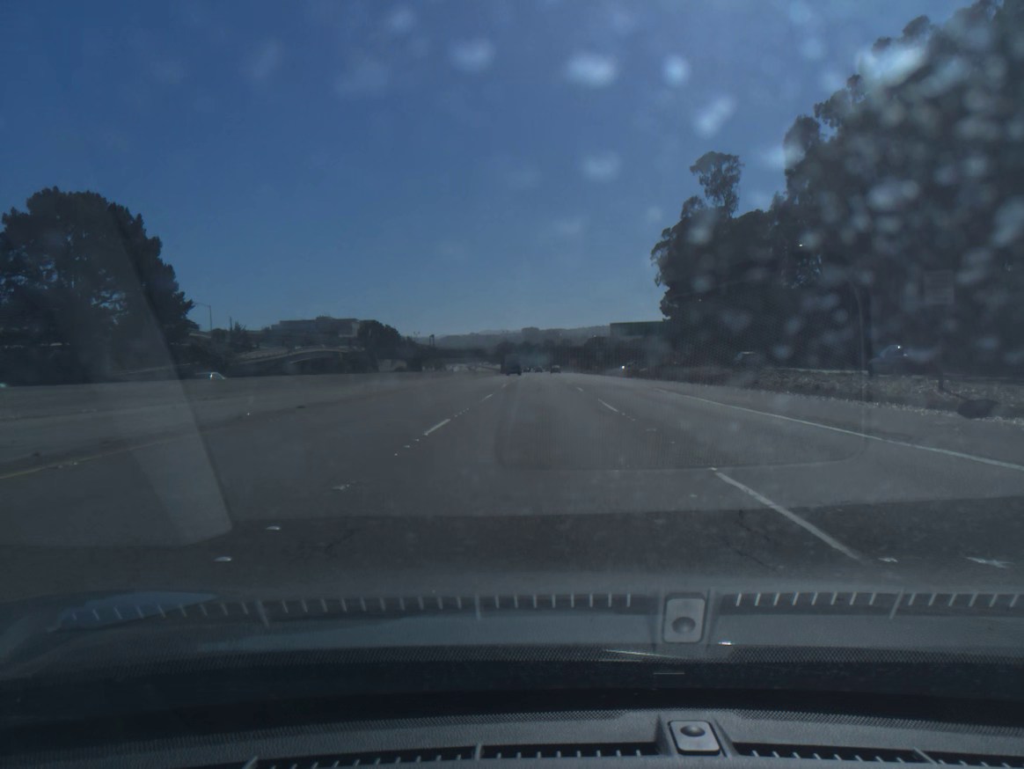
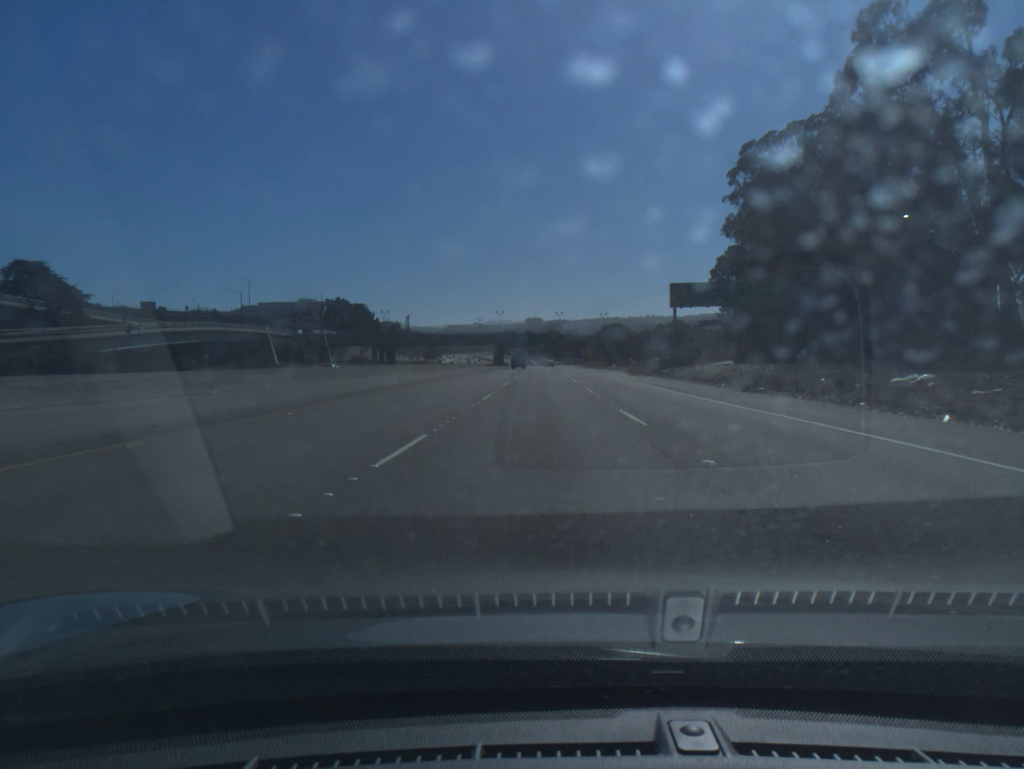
(-0.1, +63.3) m; 0°
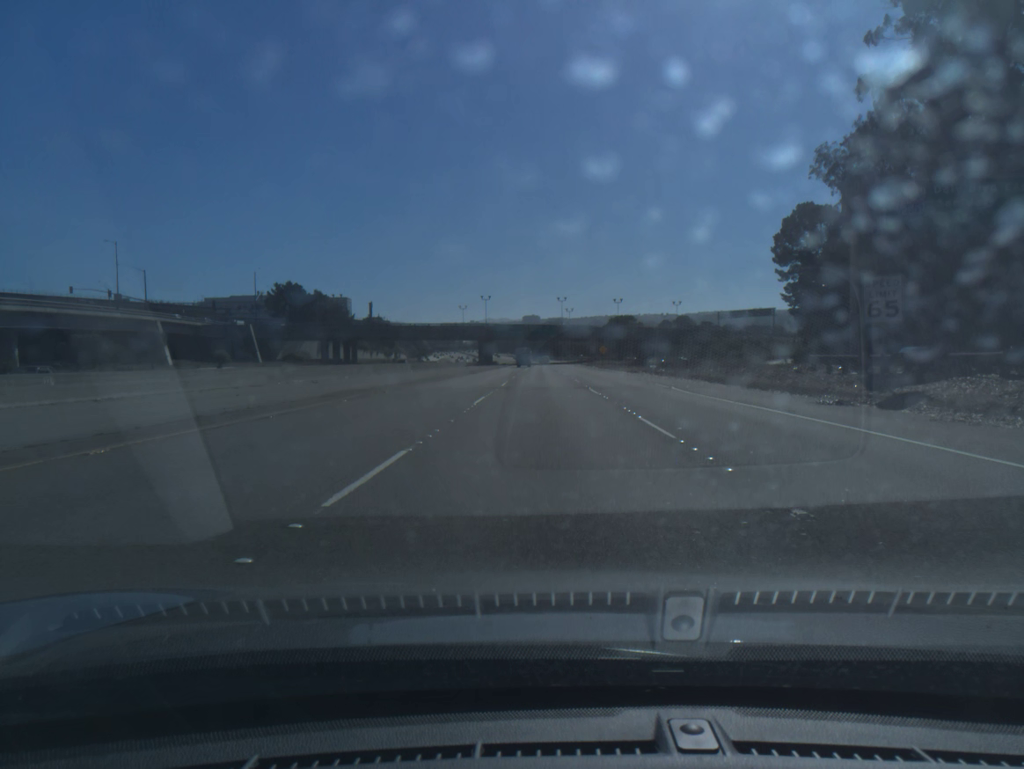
(0.0, +47.4) m; 0°
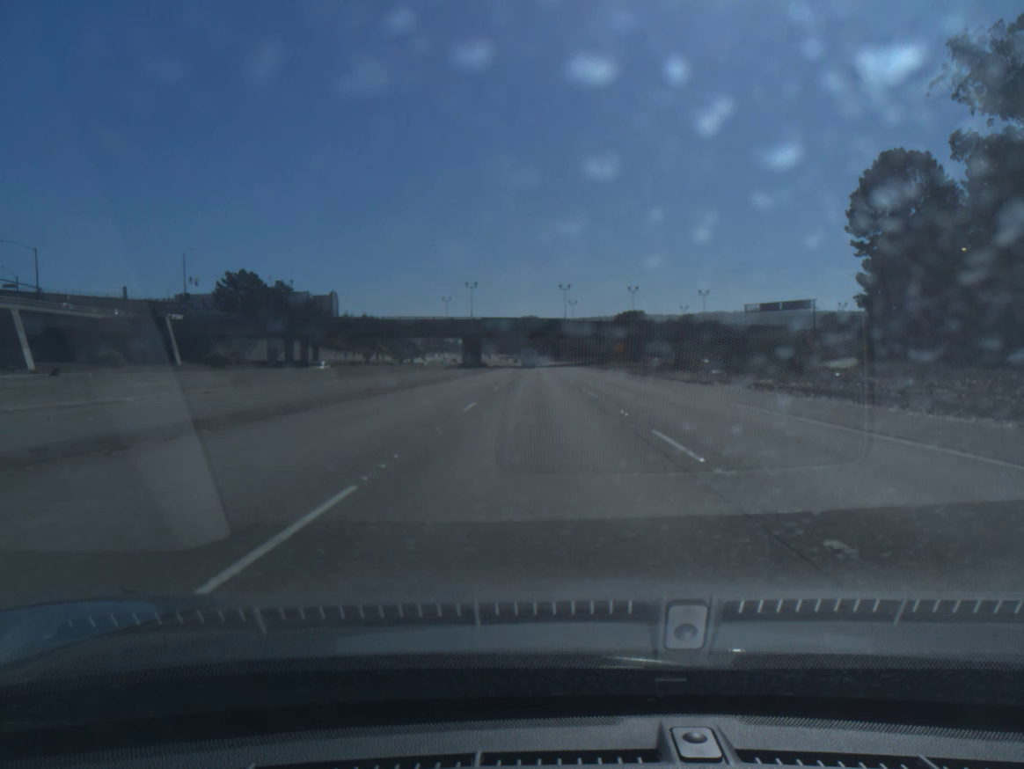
(+0.1, +31.5) m; 0°
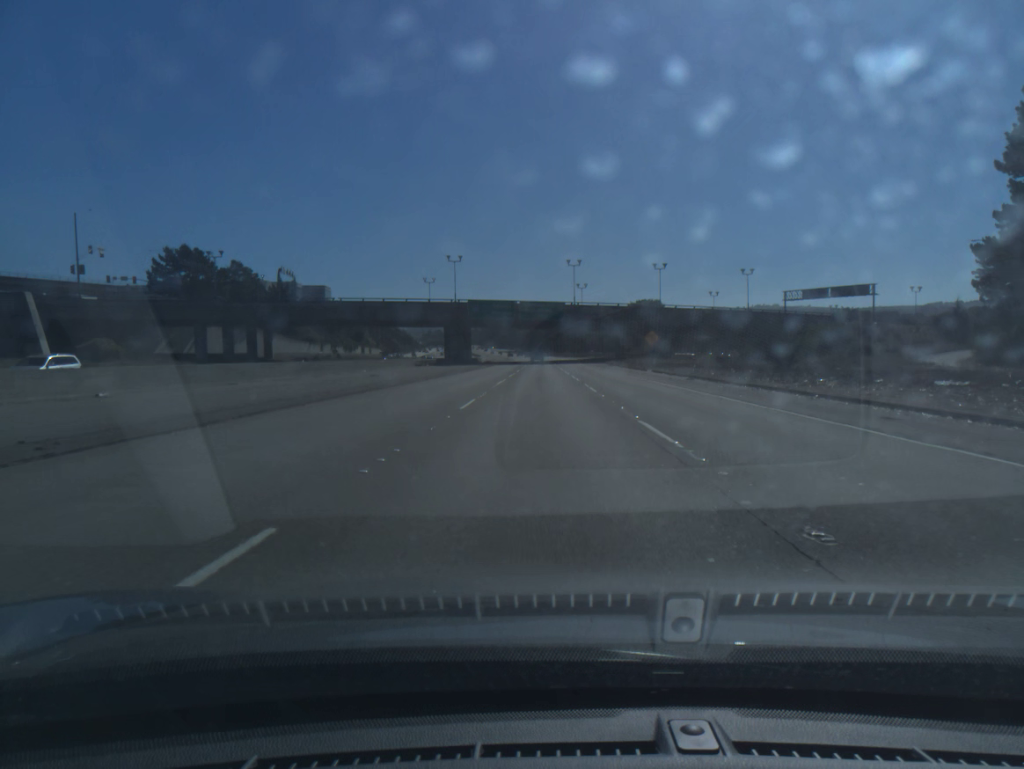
(-0.1, +31.5) m; 0°
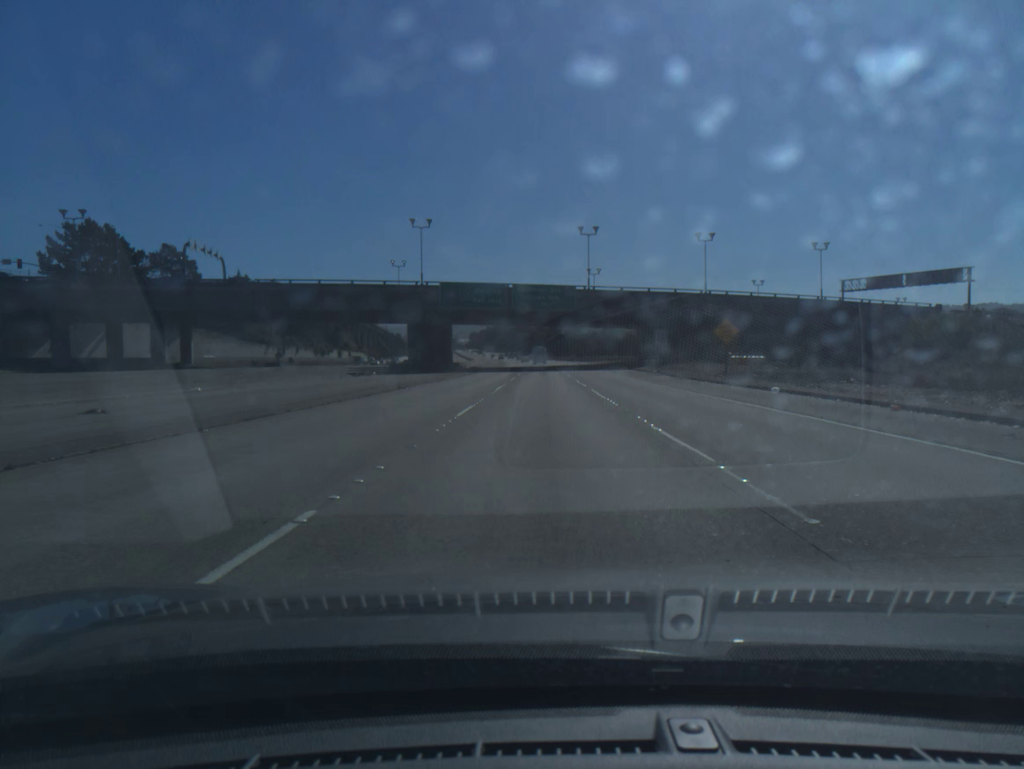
(0.0, +31.4) m; 0°
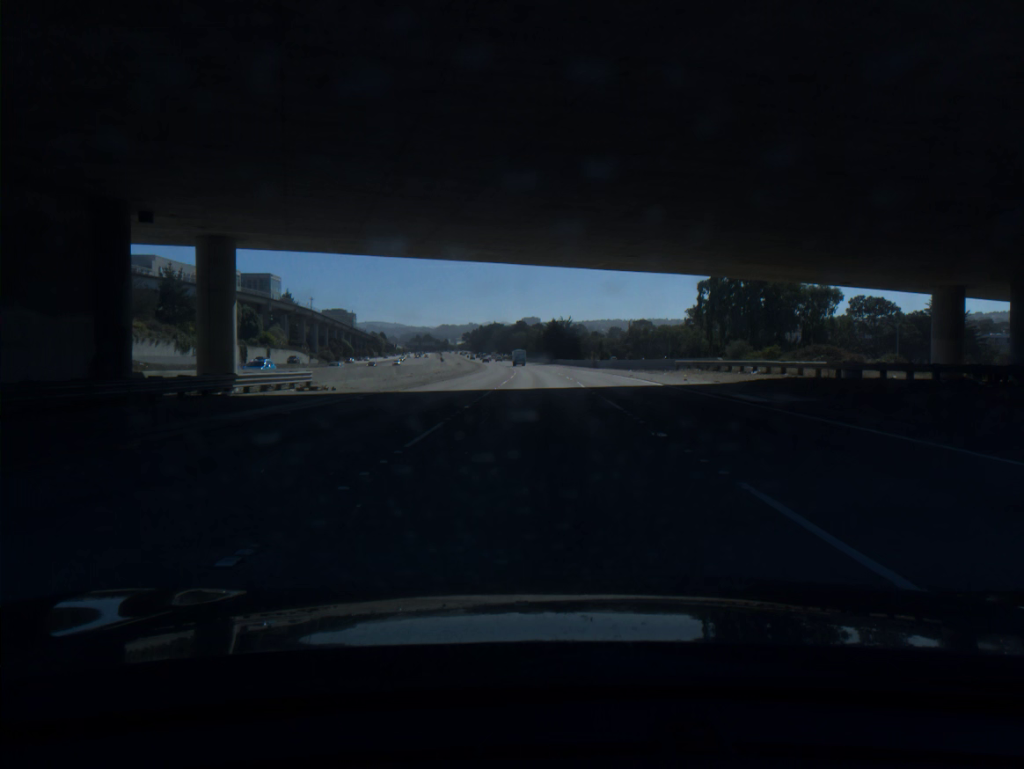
(+0.3, +78.4) m; 0°
